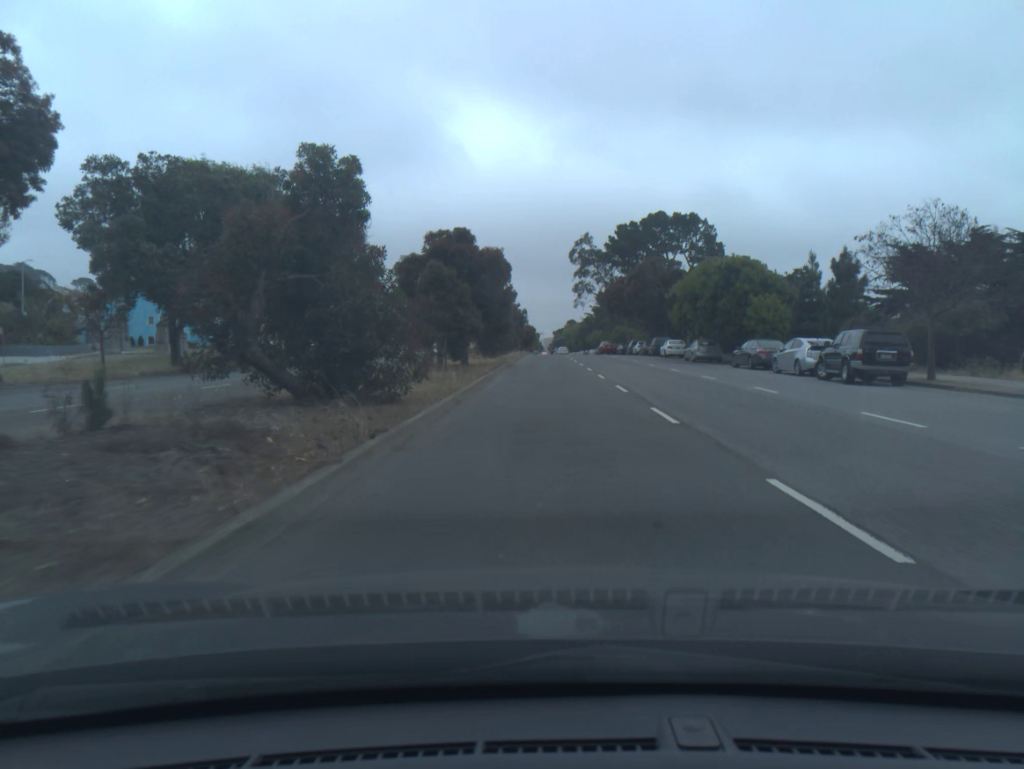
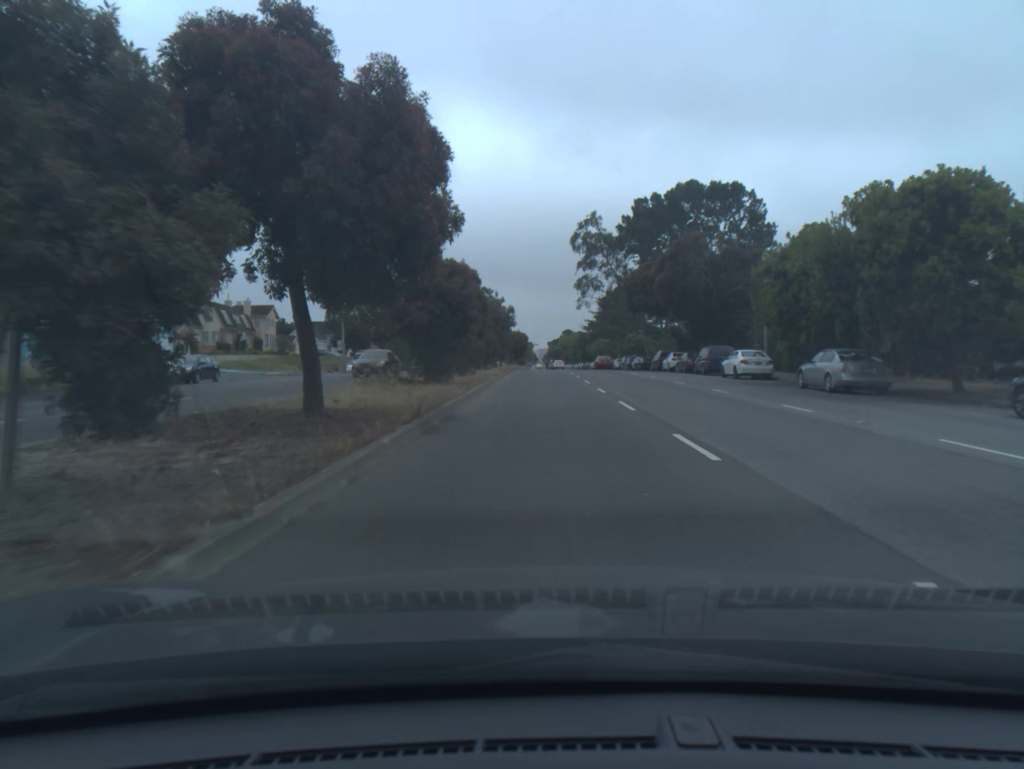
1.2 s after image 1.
(0.0, +24.6) m; 0°
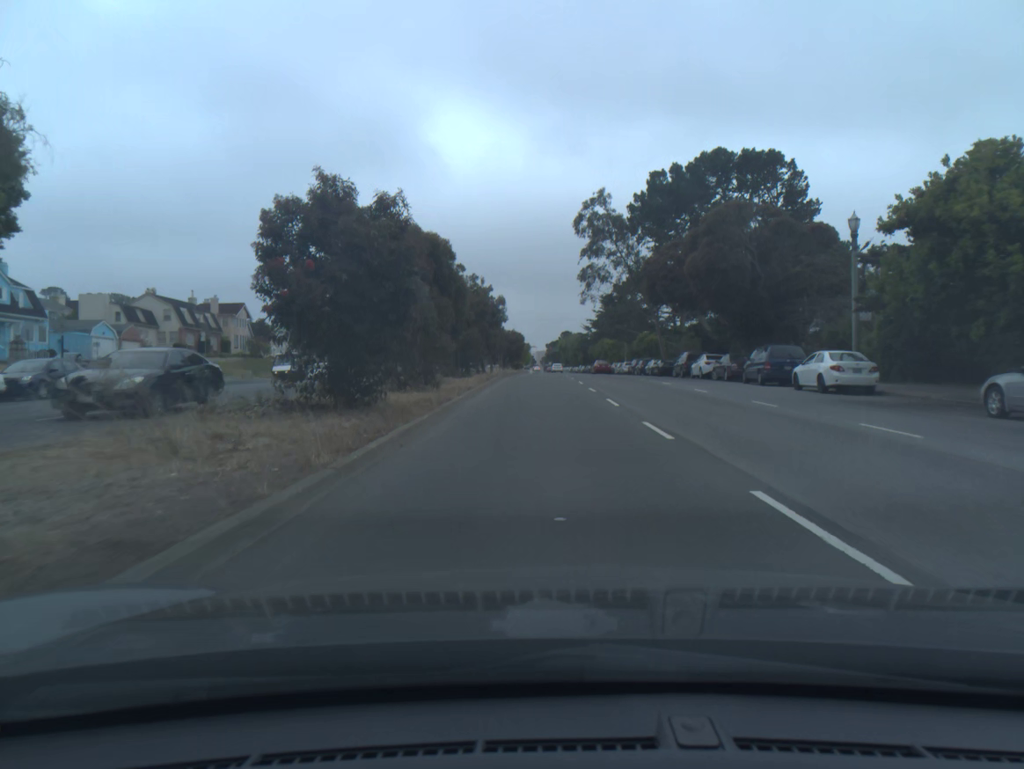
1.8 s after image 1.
(0.0, +12.2) m; 0°
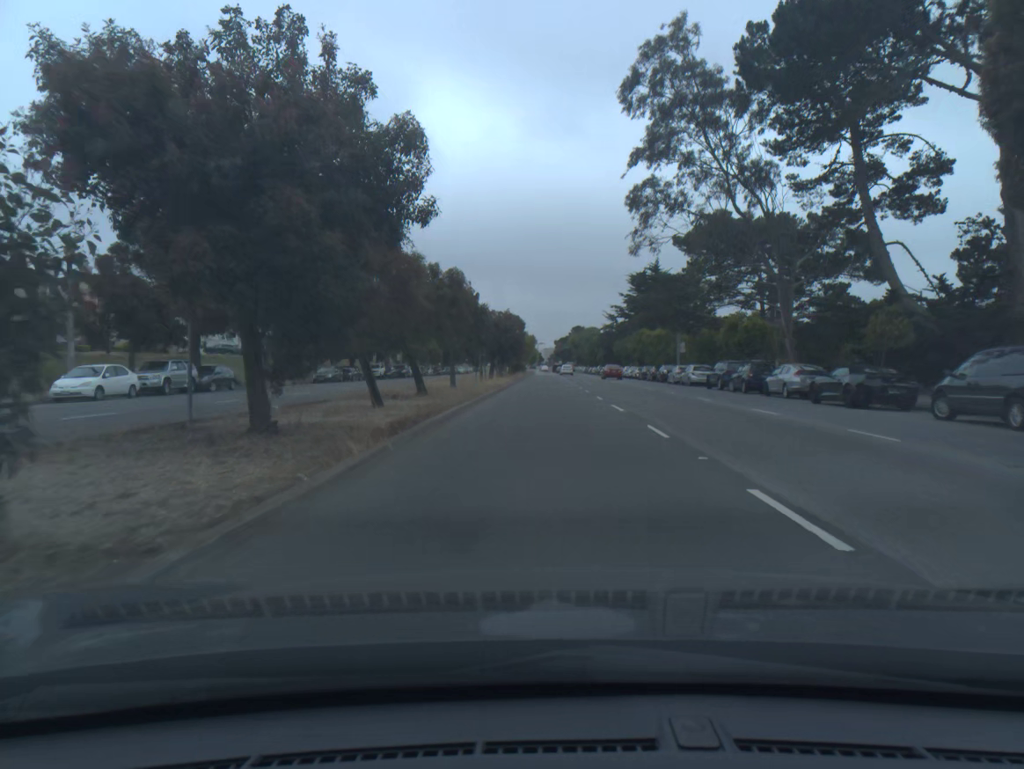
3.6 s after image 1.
(-0.2, +35.4) m; -1°
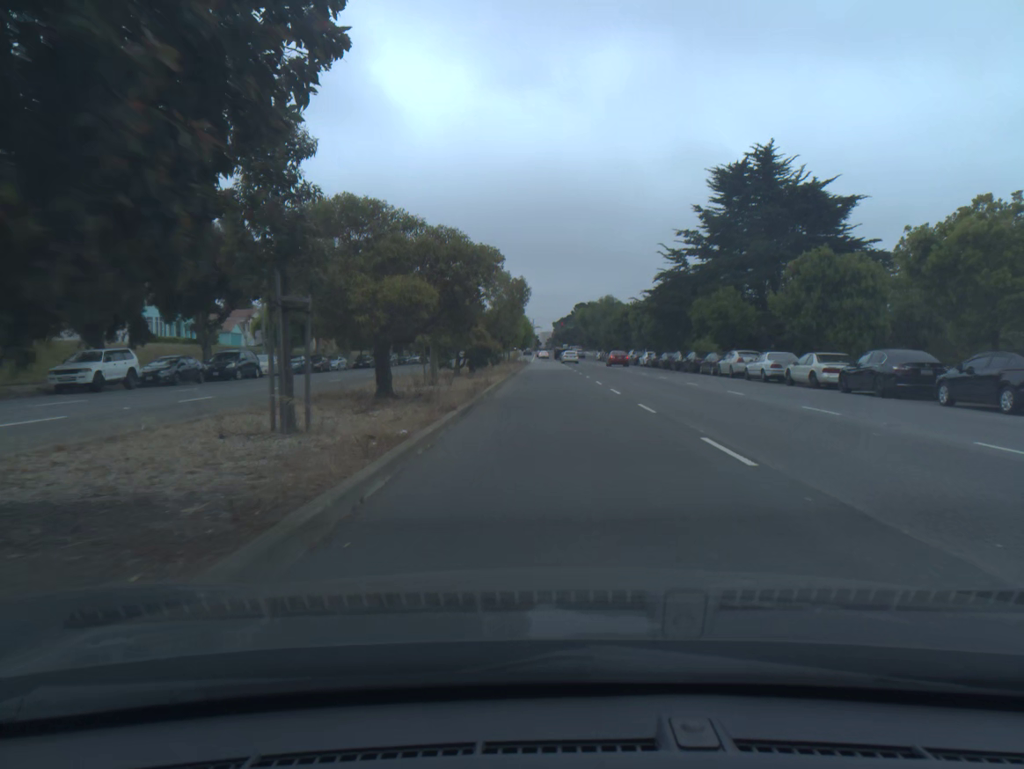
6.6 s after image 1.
(-0.1, +54.0) m; 0°
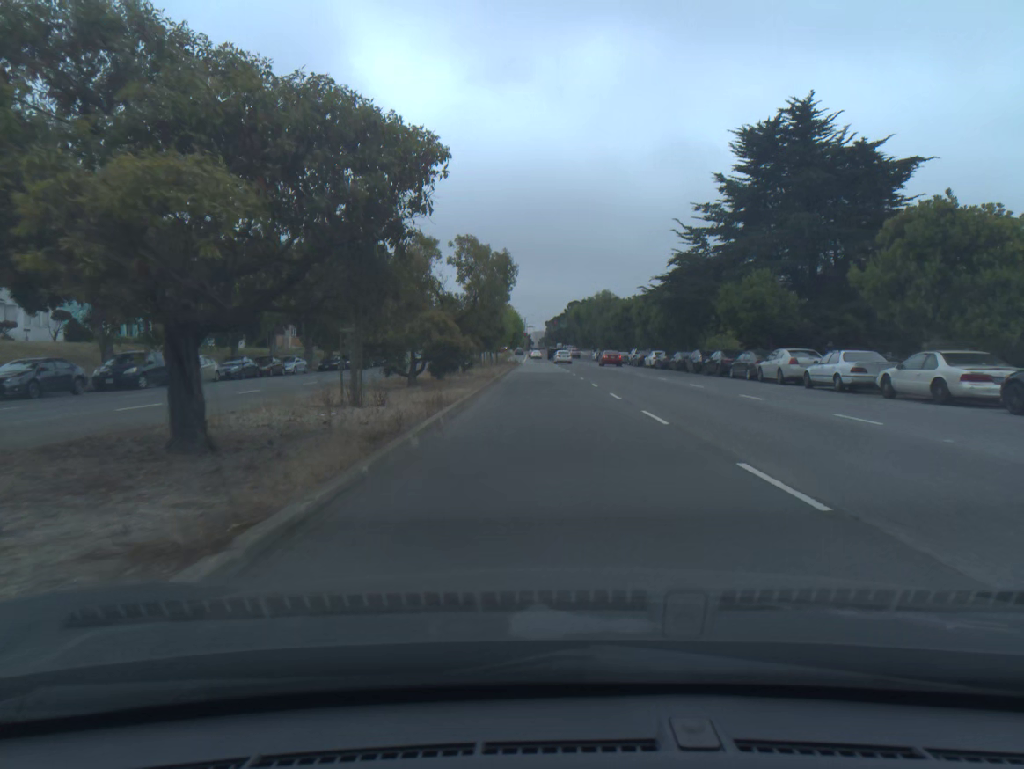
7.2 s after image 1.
(+0.1, +10.0) m; +1°
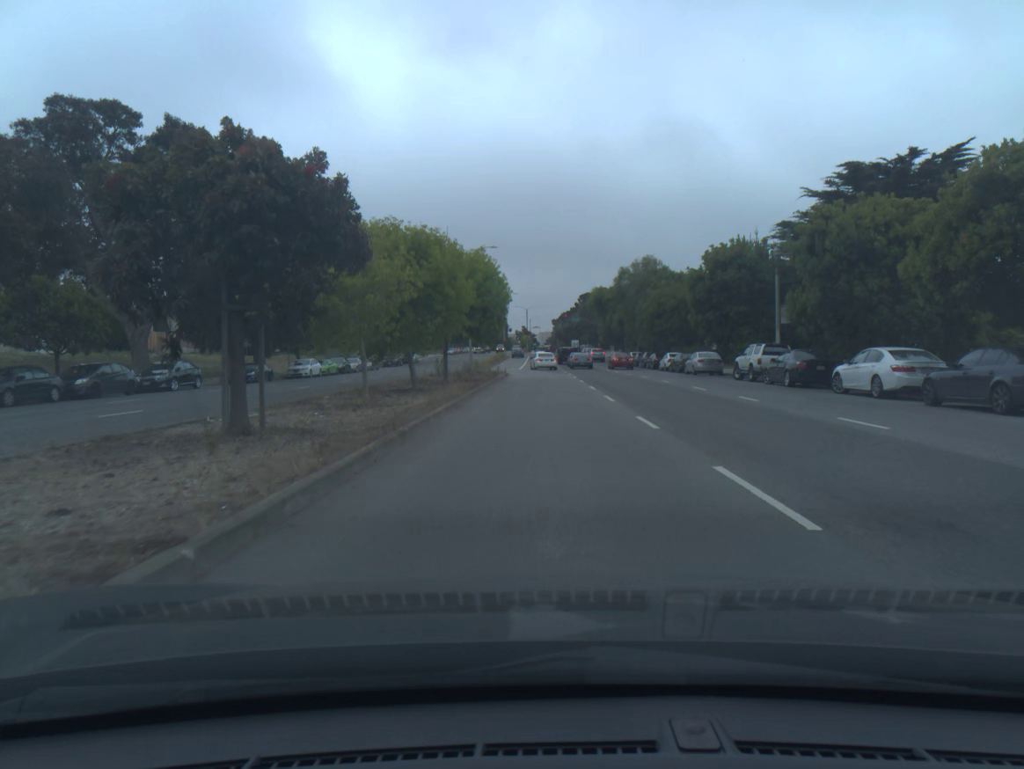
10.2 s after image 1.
(-0.1, +44.2) m; 0°
